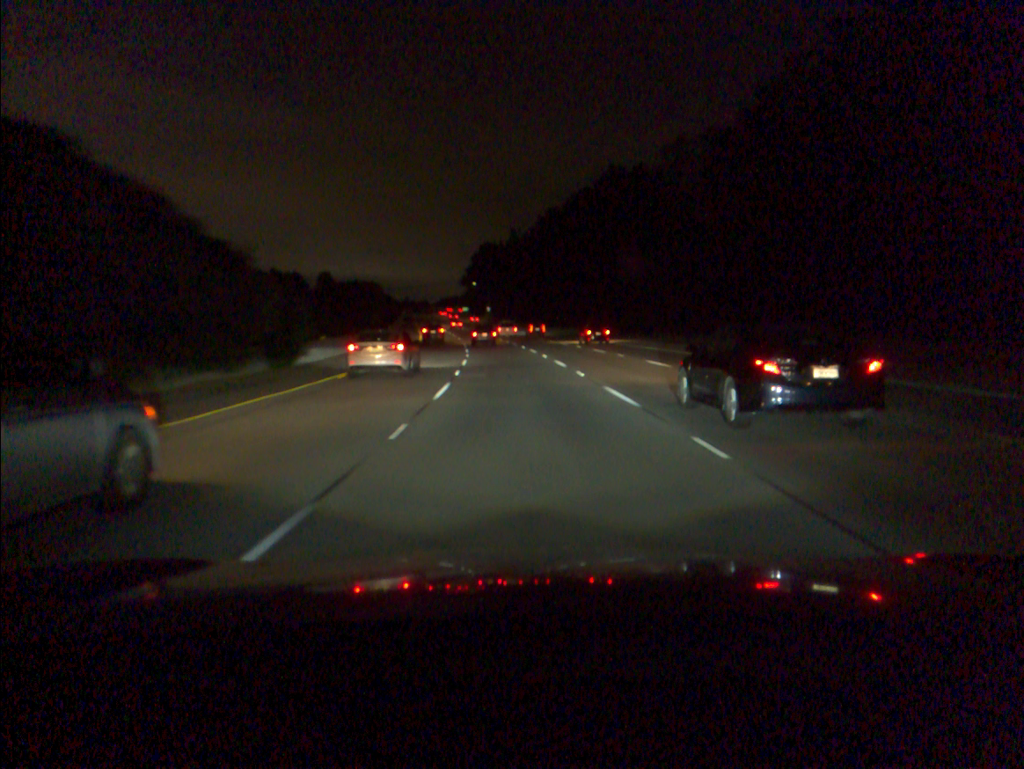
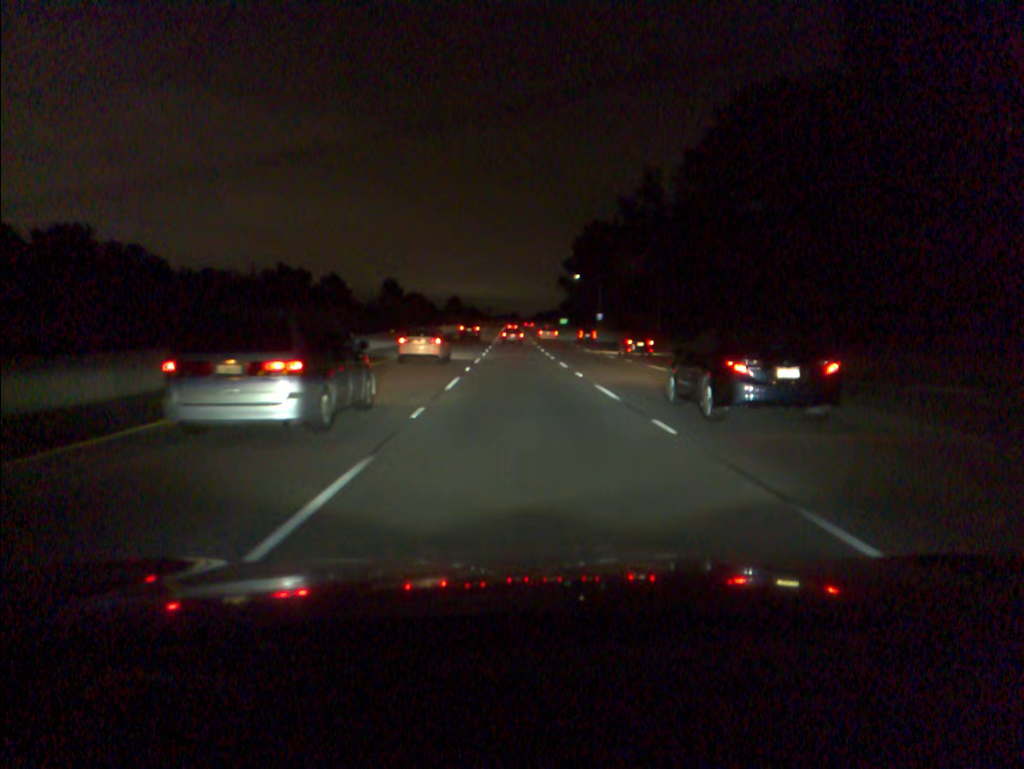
(-5.5, +84.9) m; -7°
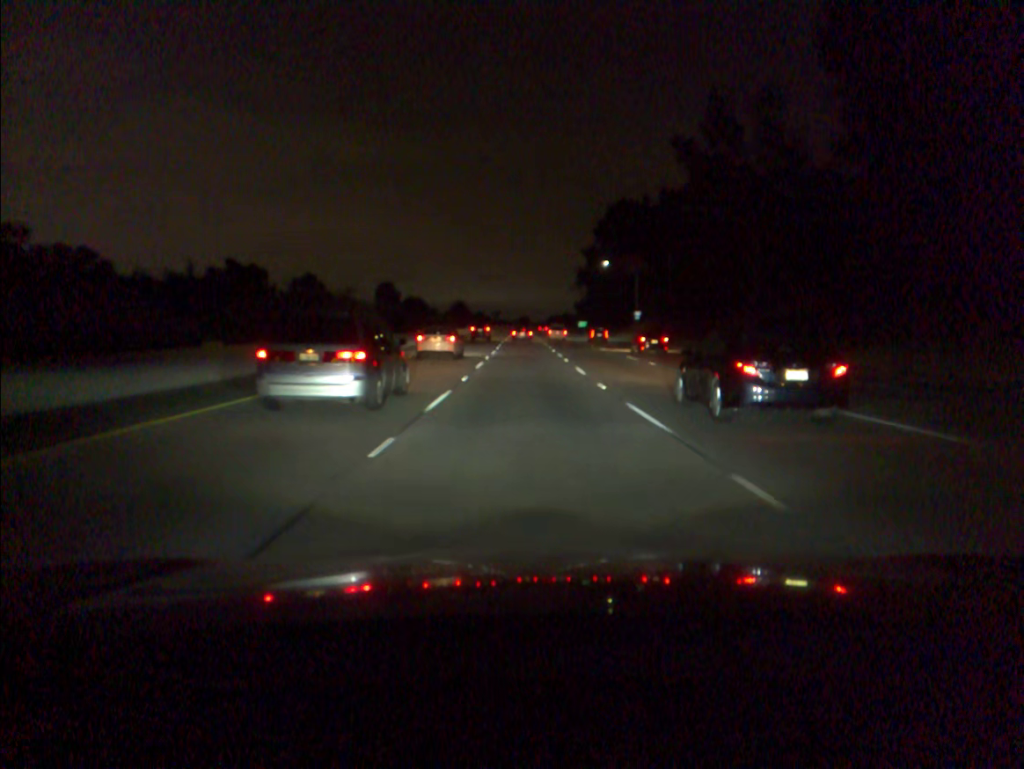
(-0.3, +34.1) m; -1°
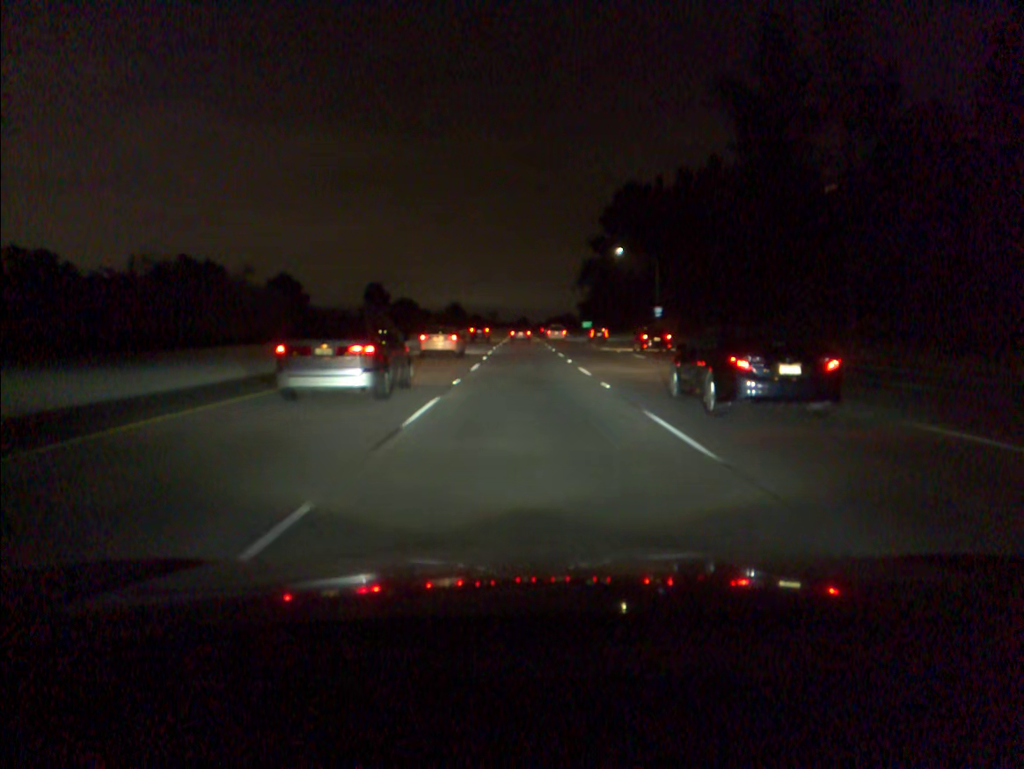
(0.0, +17.1) m; 0°
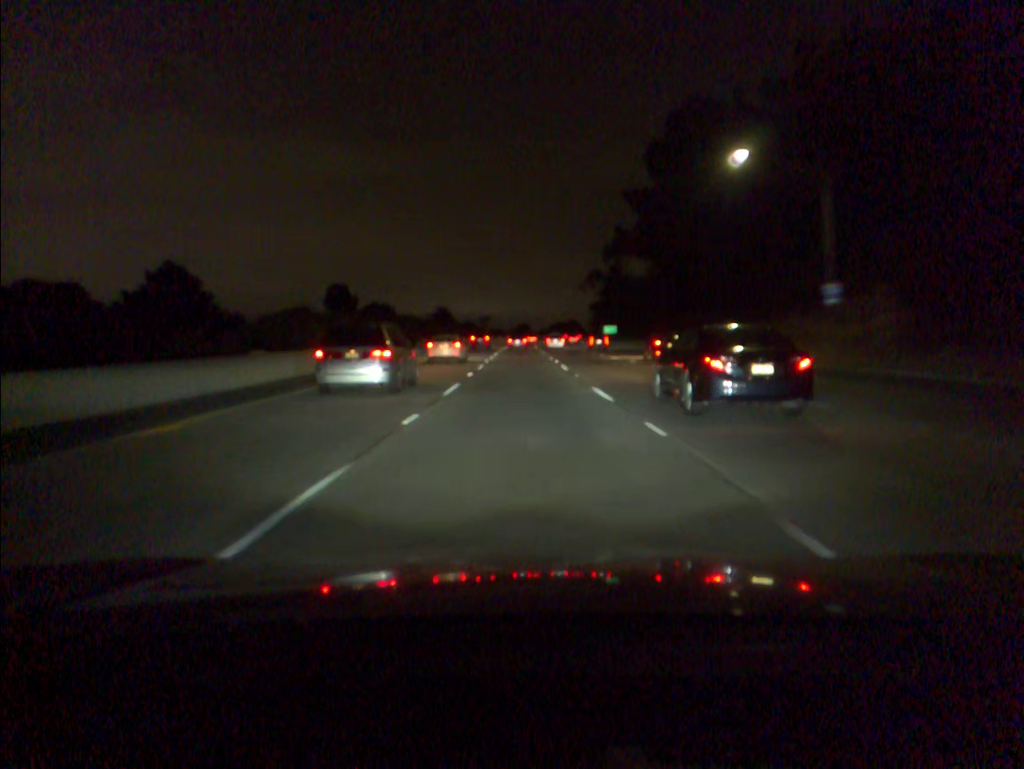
(+0.1, +51.3) m; 0°
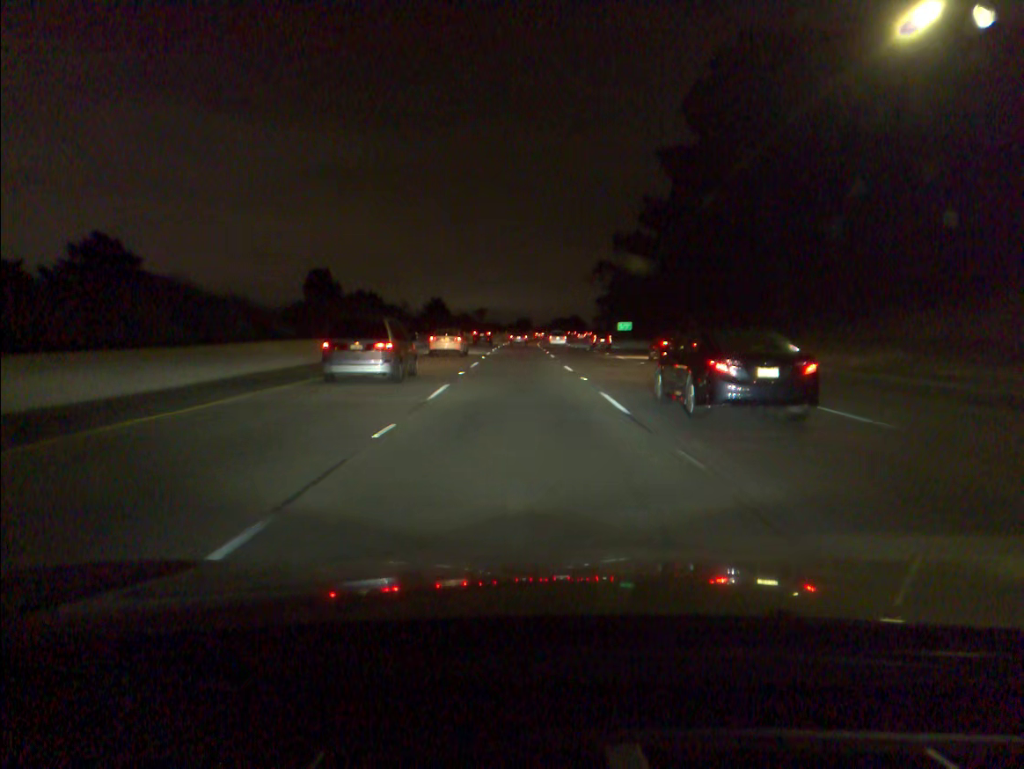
(0.0, +17.1) m; 0°
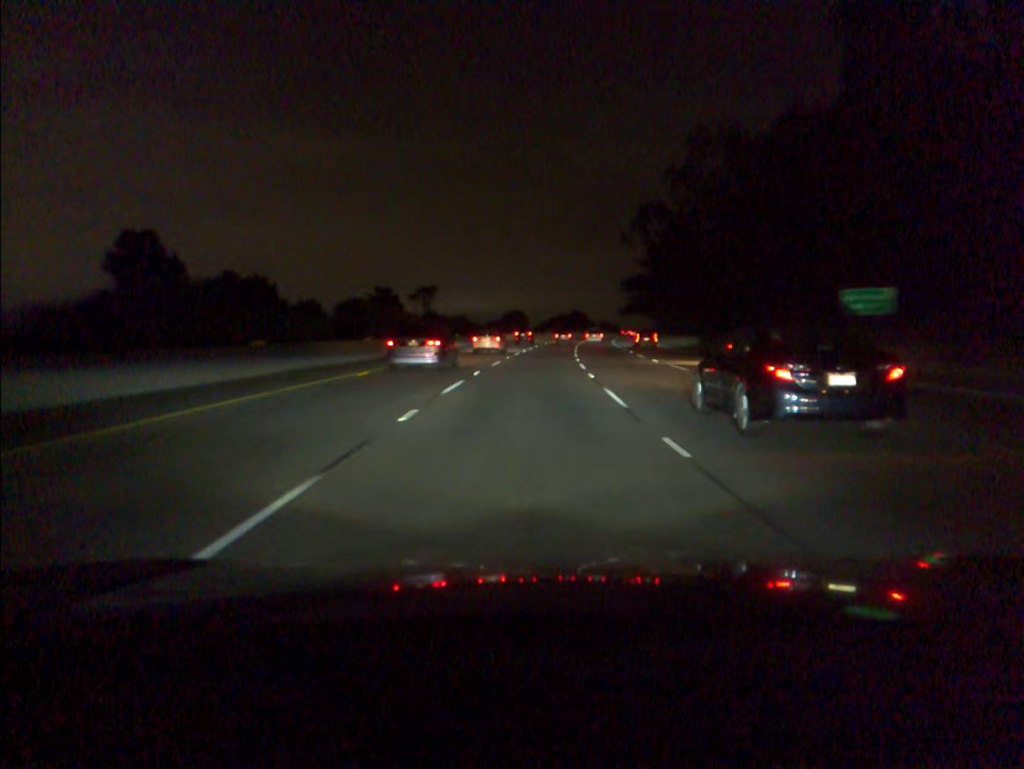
(+0.2, +86.0) m; +1°
